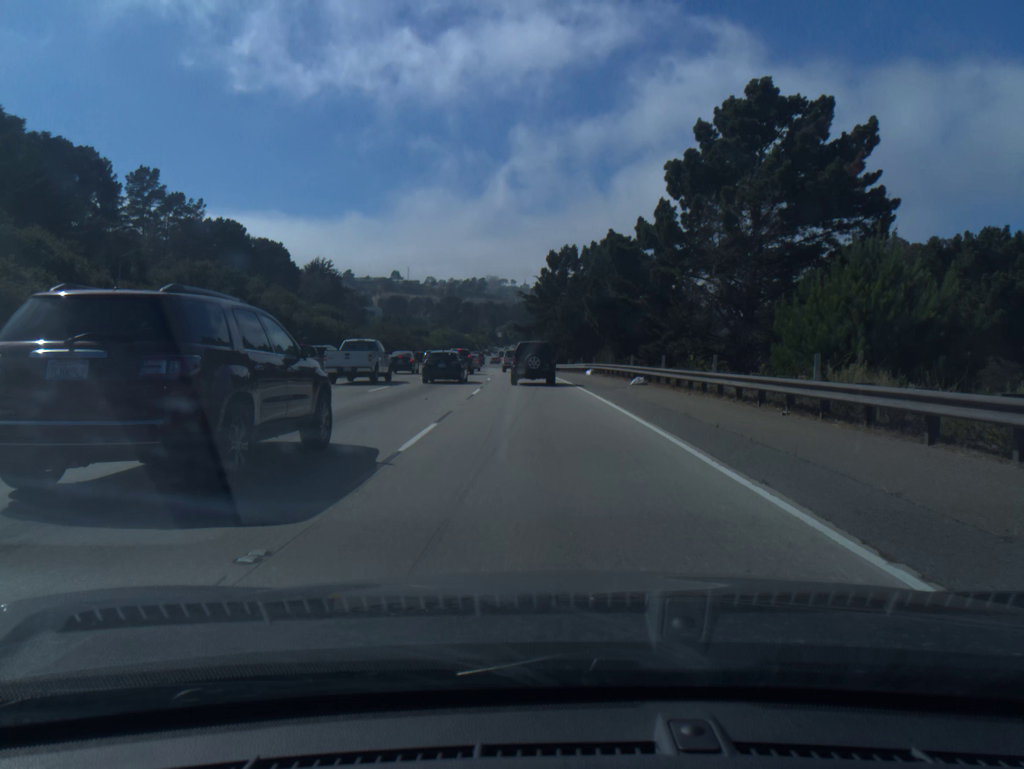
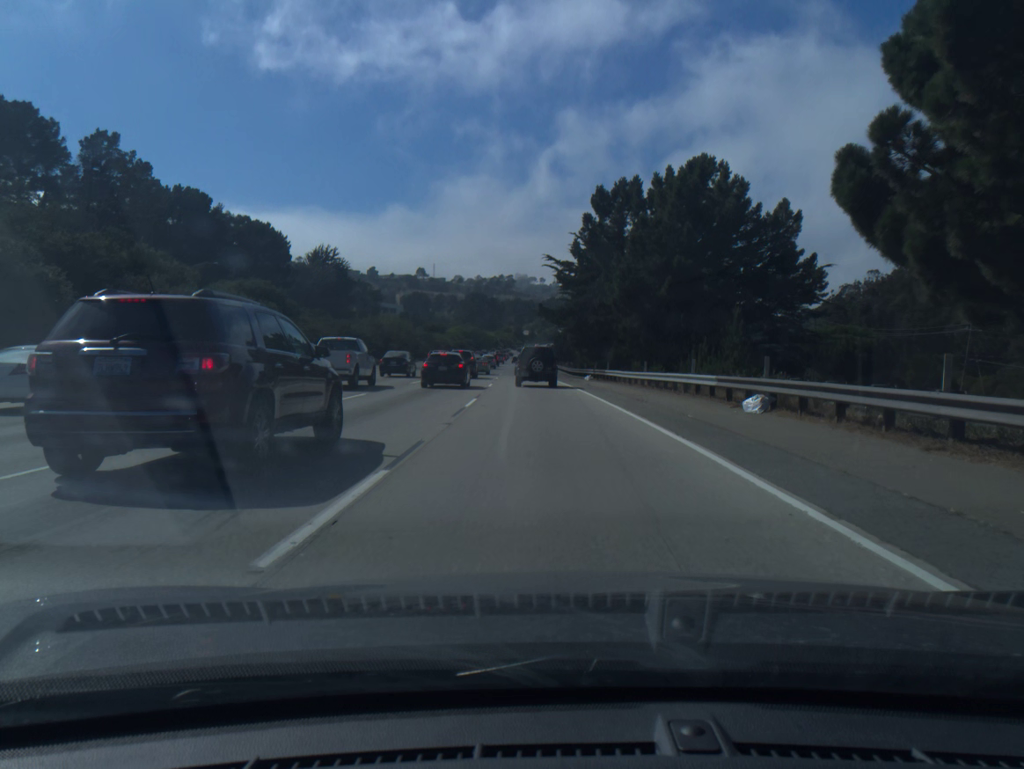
(-0.7, +34.5) m; -2°
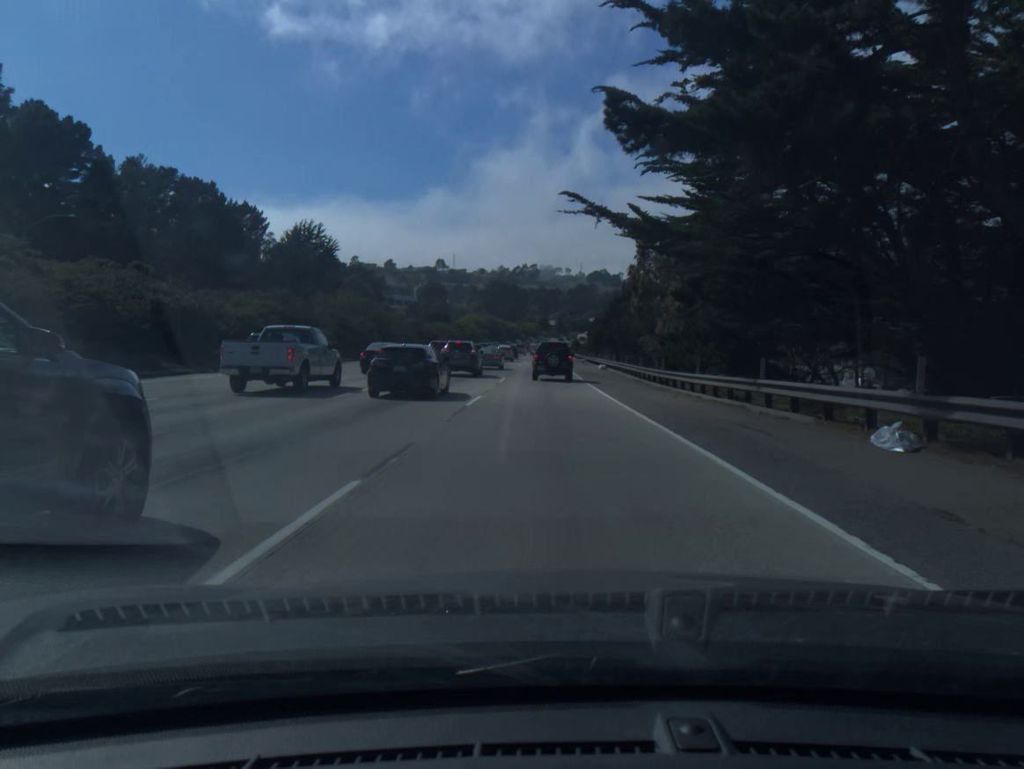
(-0.8, +44.8) m; -2°
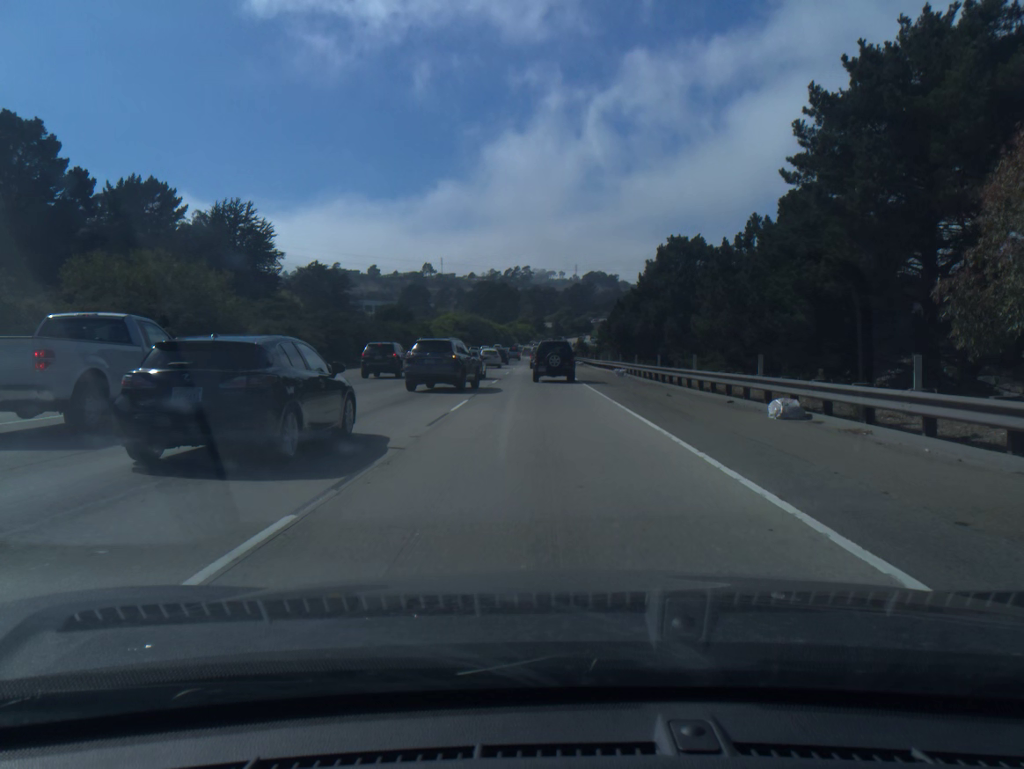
(+0.2, +45.8) m; +1°
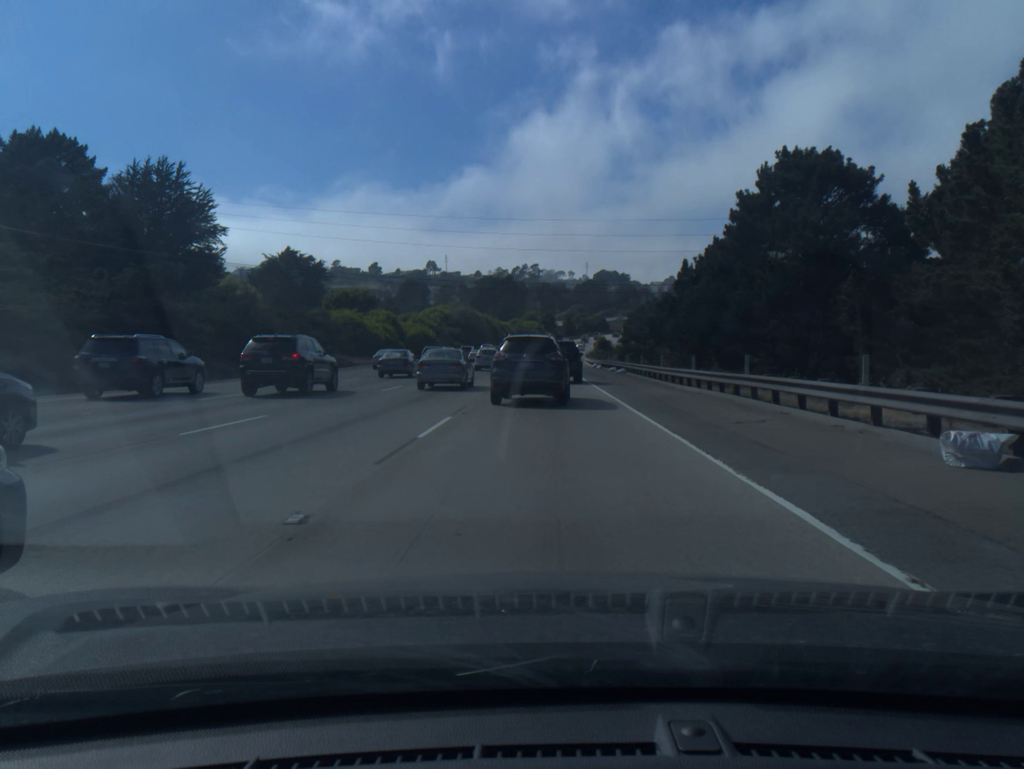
(-0.2, +35.9) m; -1°
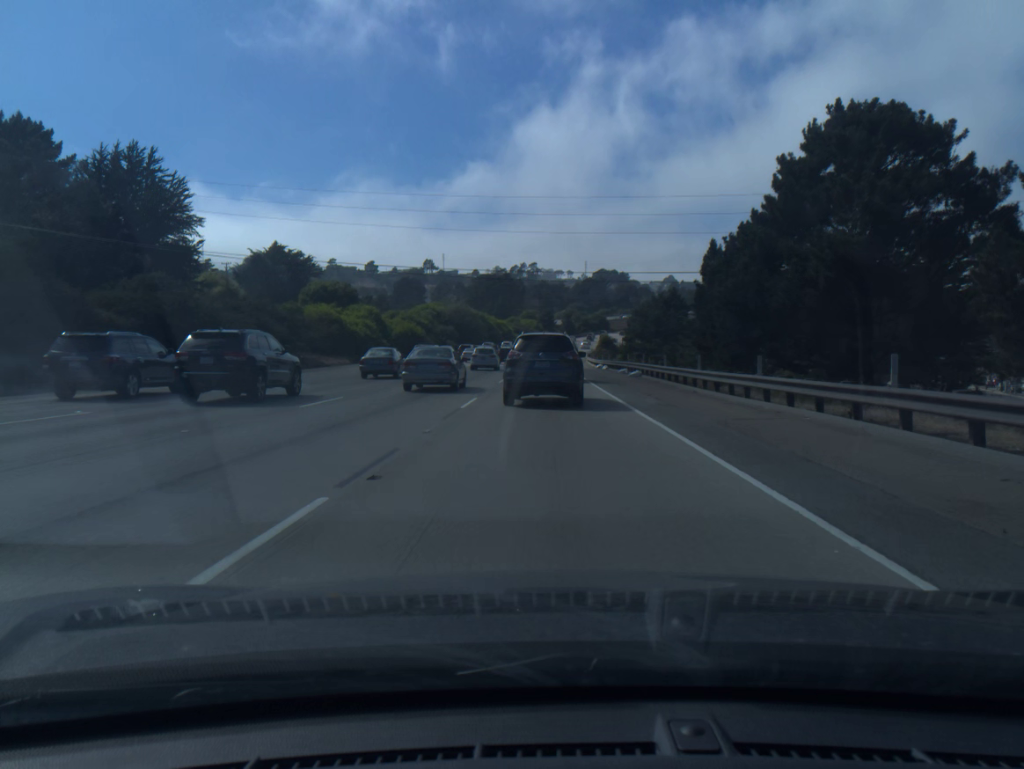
(0.0, +8.7) m; 0°
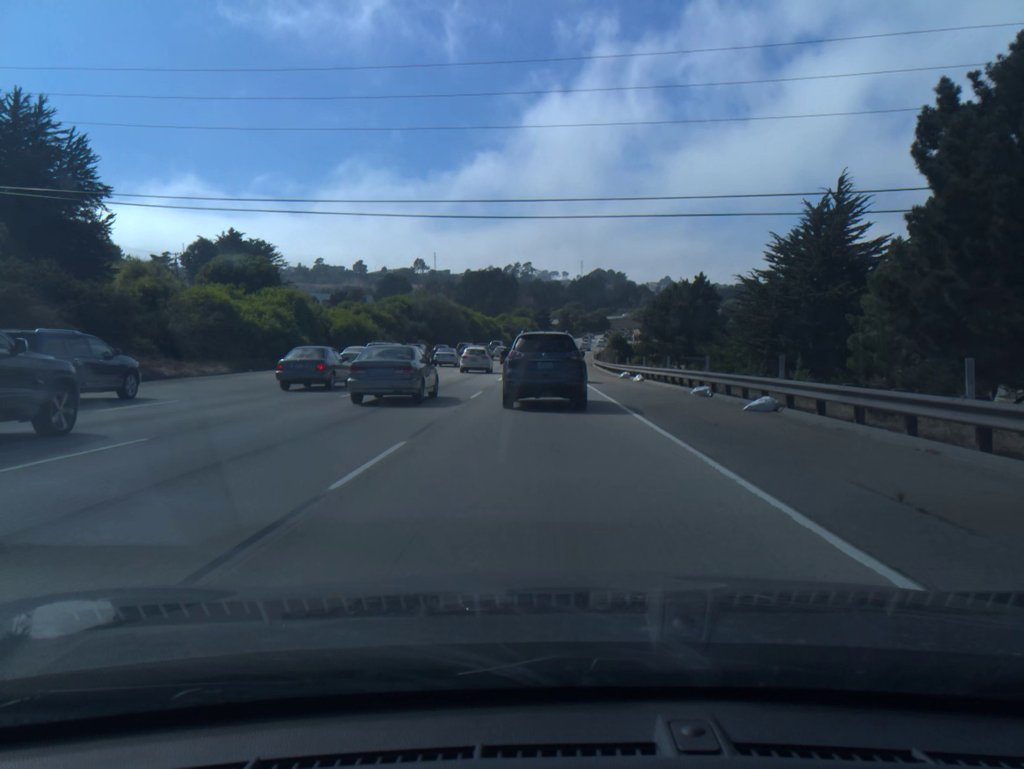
(+0.1, +25.0) m; 0°
